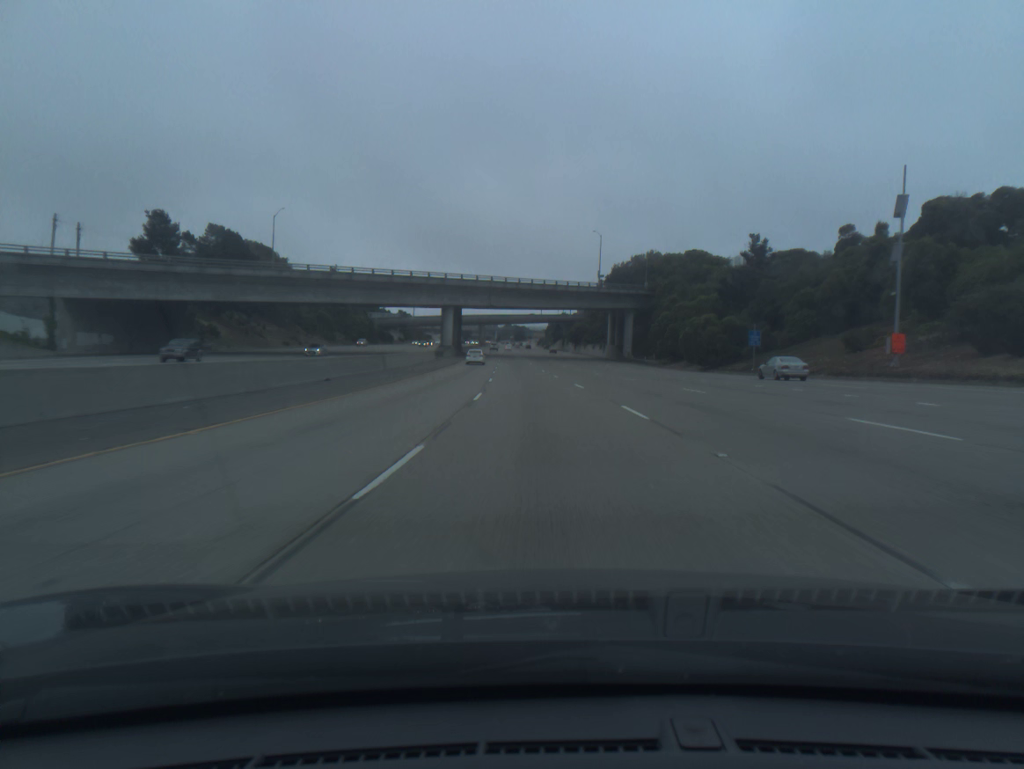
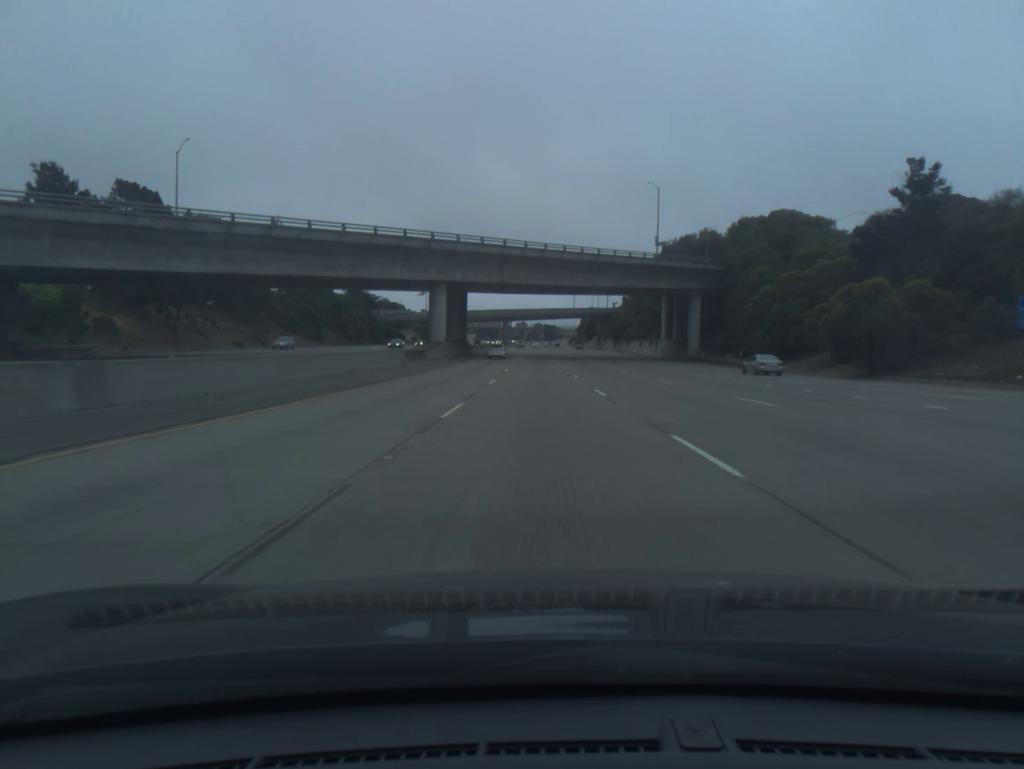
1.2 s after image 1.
(-0.7, +36.2) m; -2°
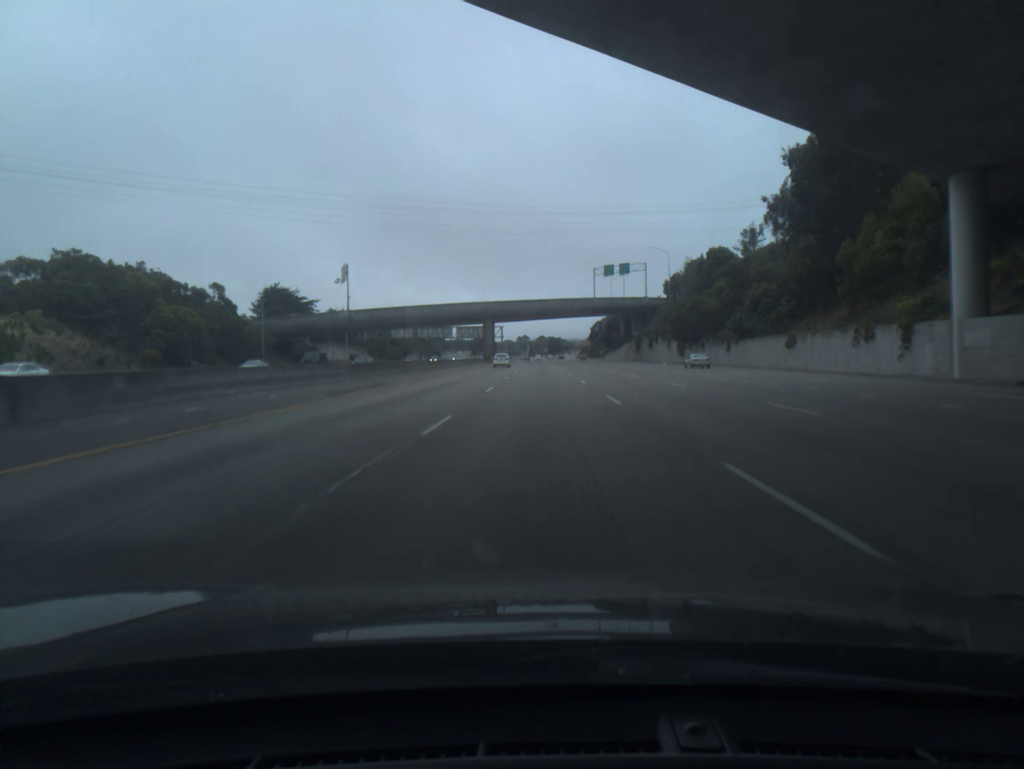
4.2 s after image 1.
(-0.9, +90.6) m; 0°
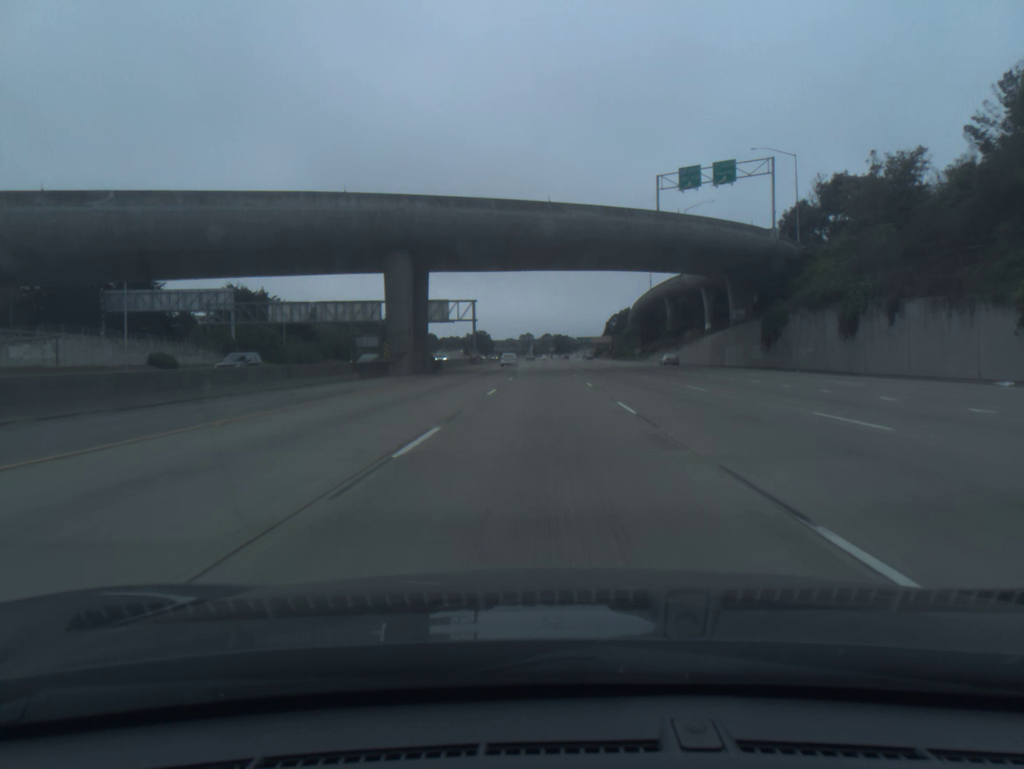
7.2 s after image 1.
(-0.5, +90.5) m; 0°
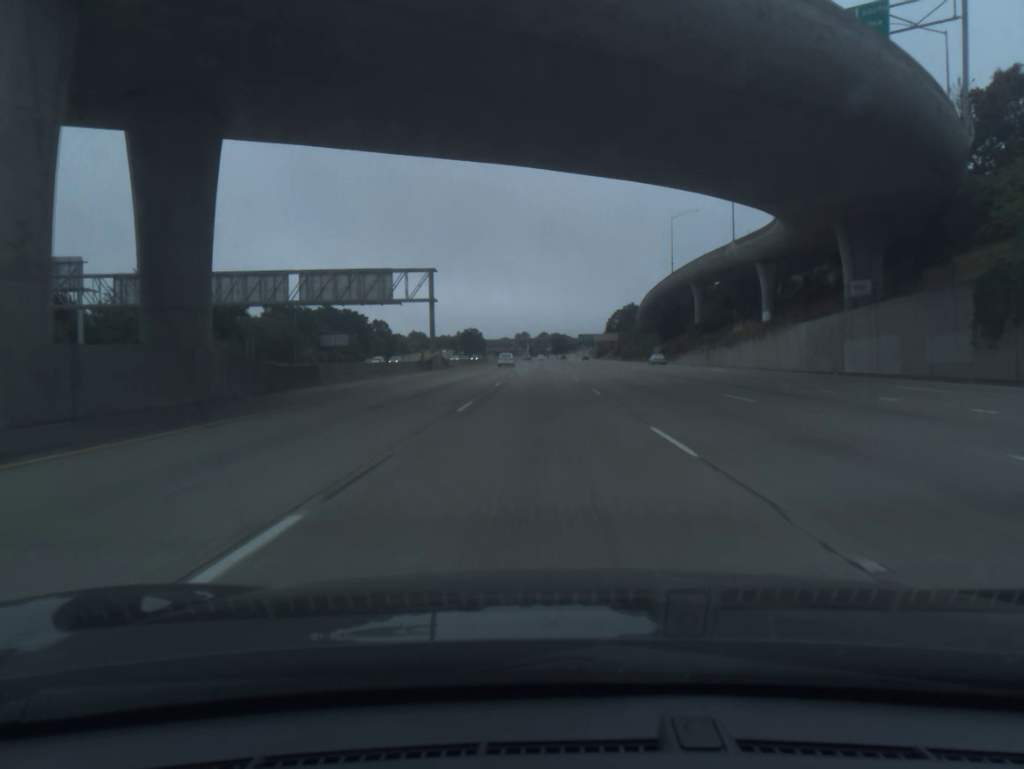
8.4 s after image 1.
(+0.1, +36.3) m; 0°
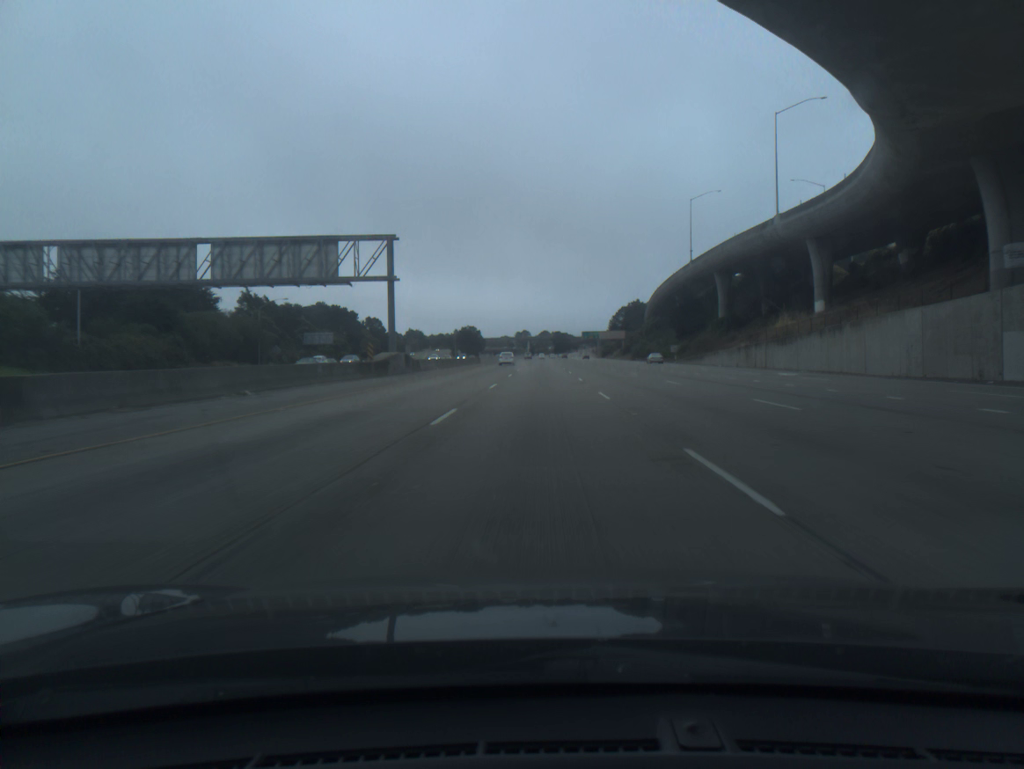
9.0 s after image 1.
(0.0, +18.2) m; 0°
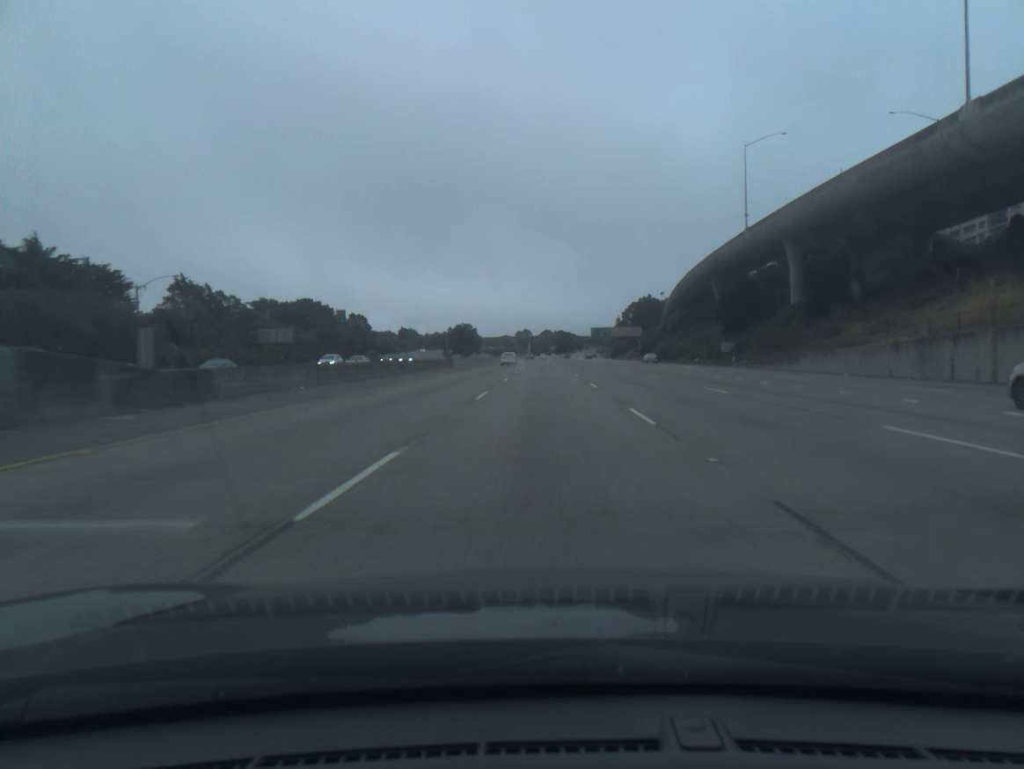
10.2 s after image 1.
(-0.1, +36.4) m; 0°
